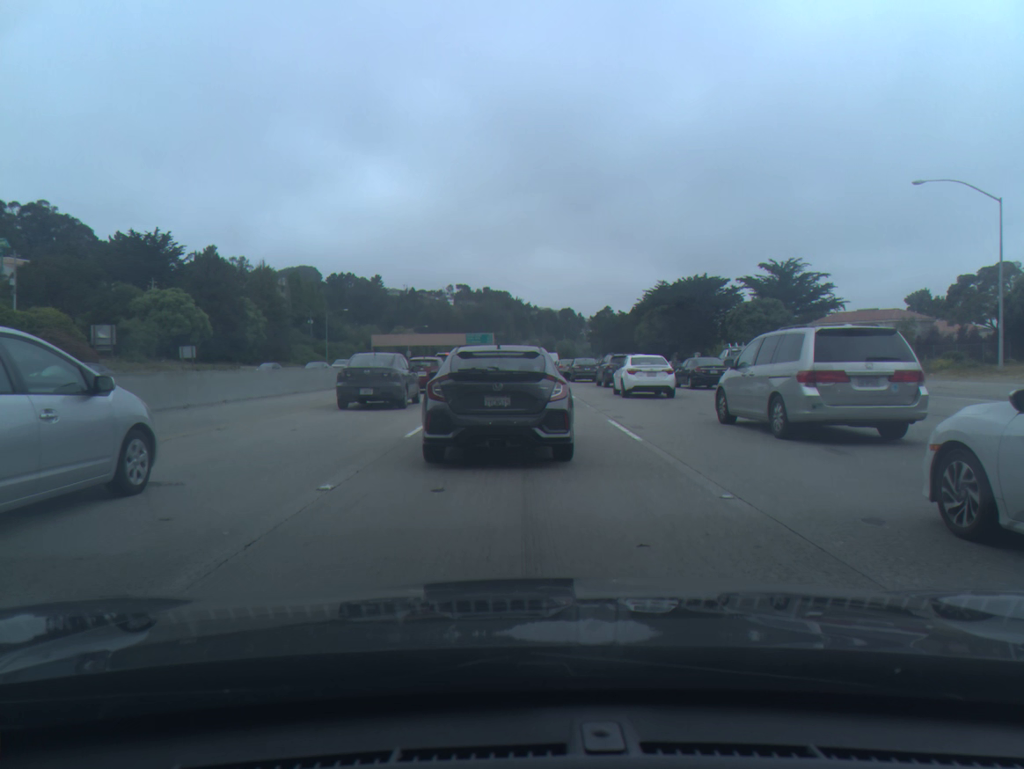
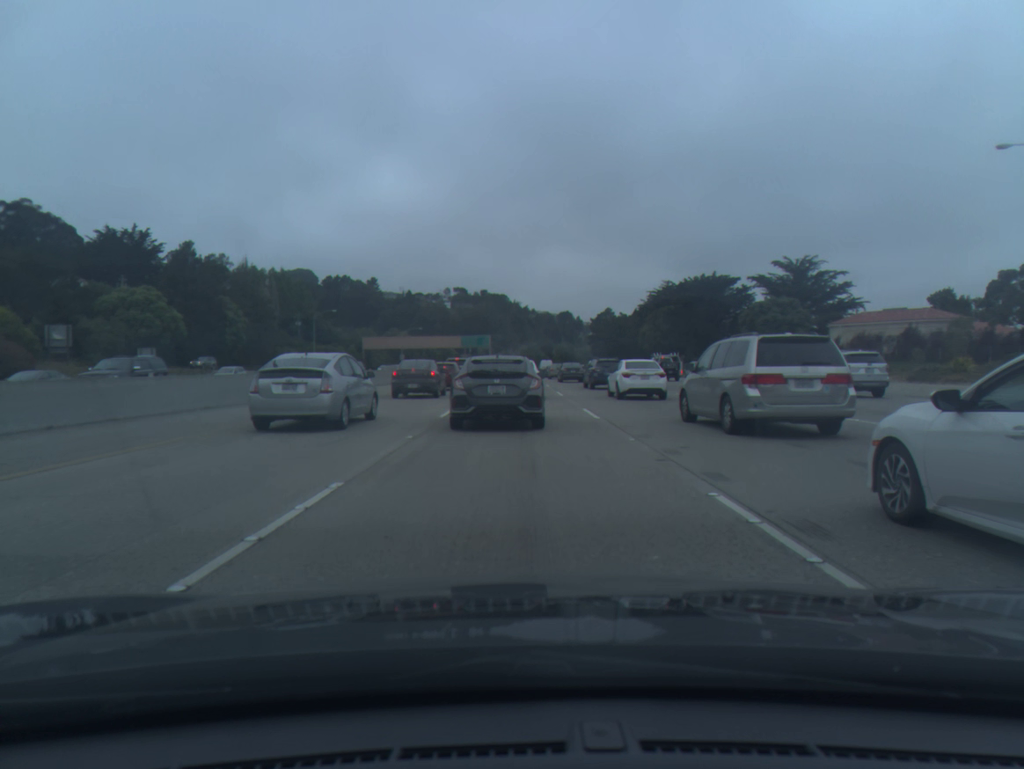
(0.0, +8.5) m; 0°
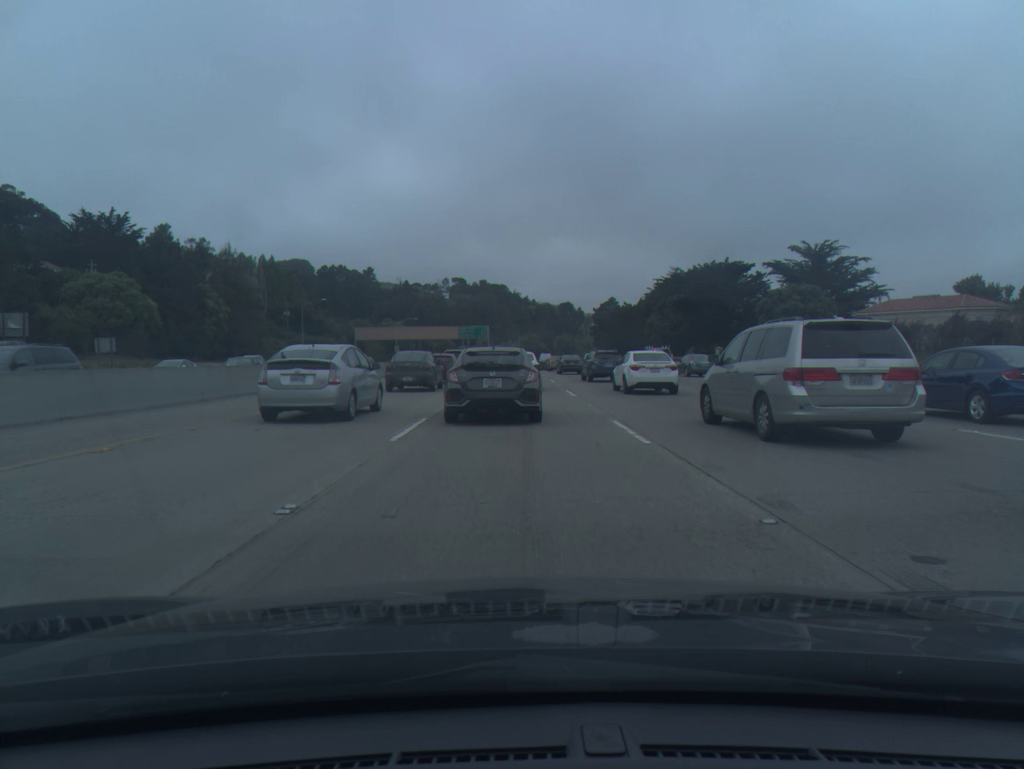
(0.0, +6.8) m; 0°
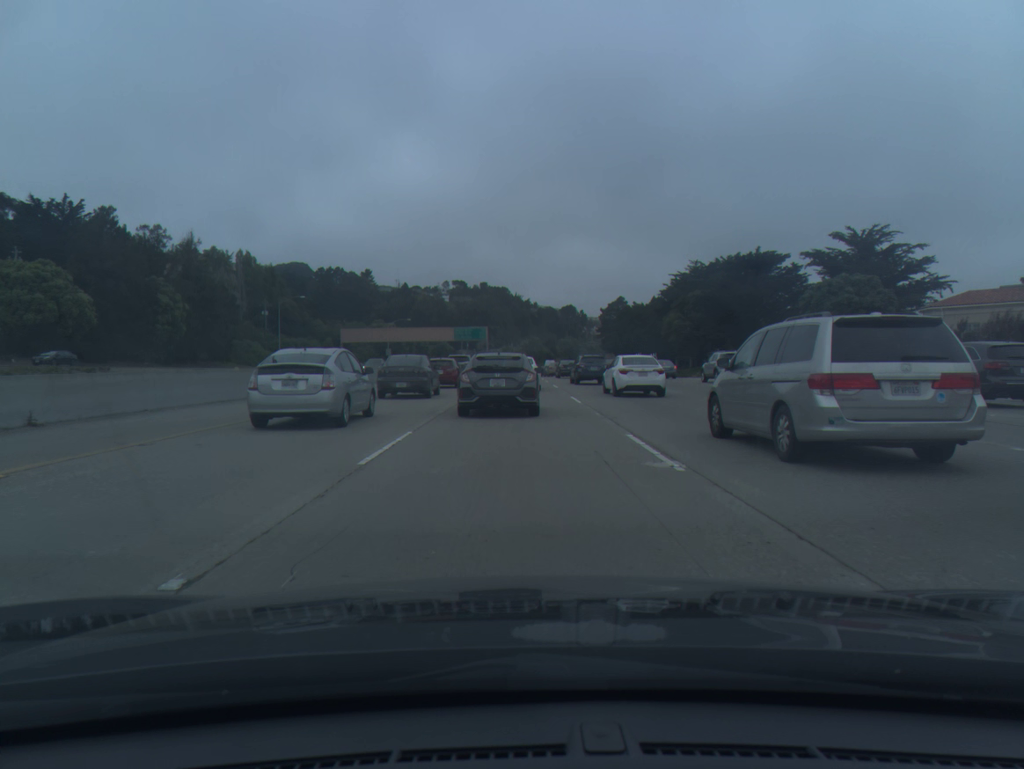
(0.0, +16.4) m; 0°
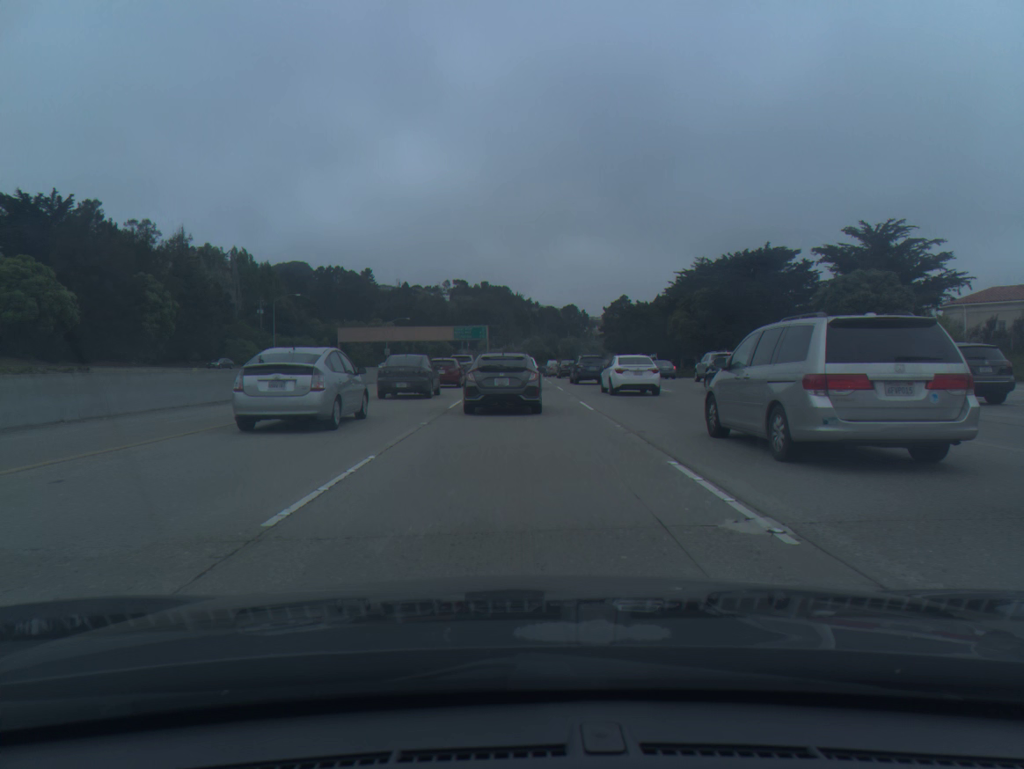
(0.0, +3.5) m; 0°
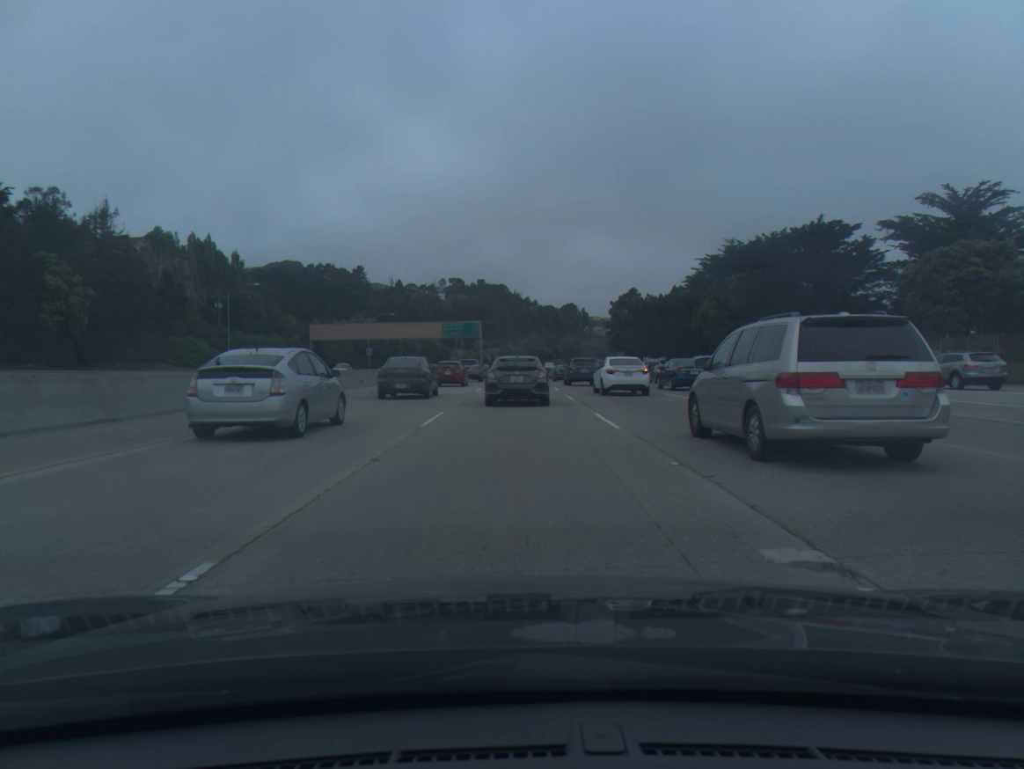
(+0.1, +19.6) m; 0°
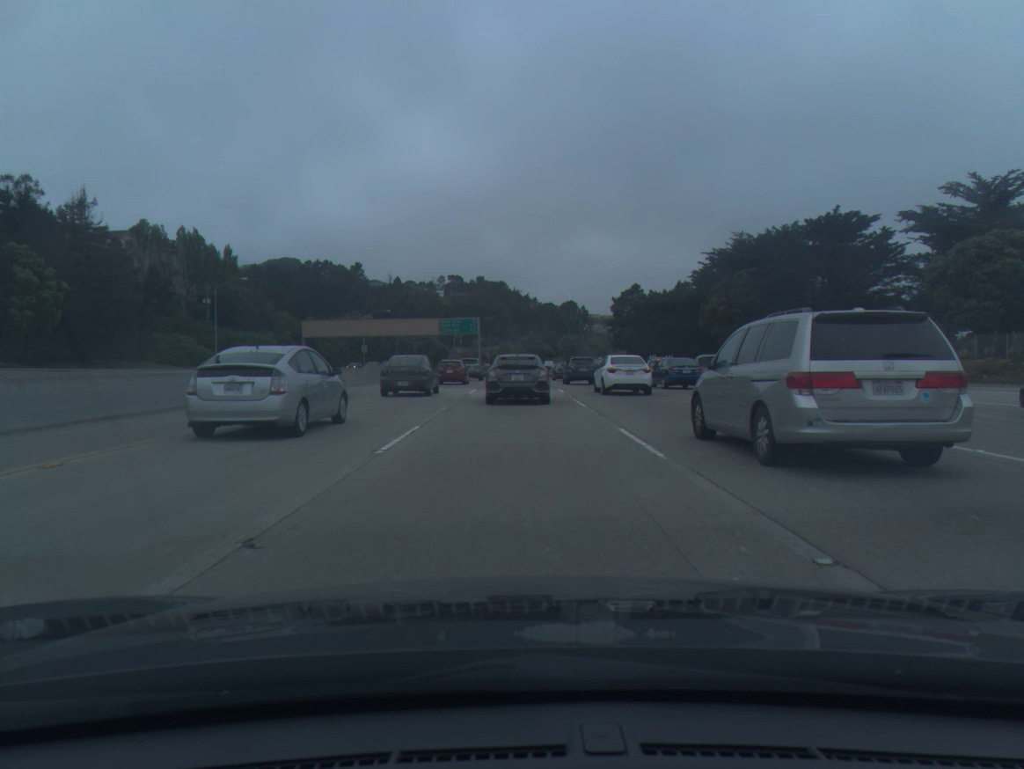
(0.0, +4.5) m; 0°
